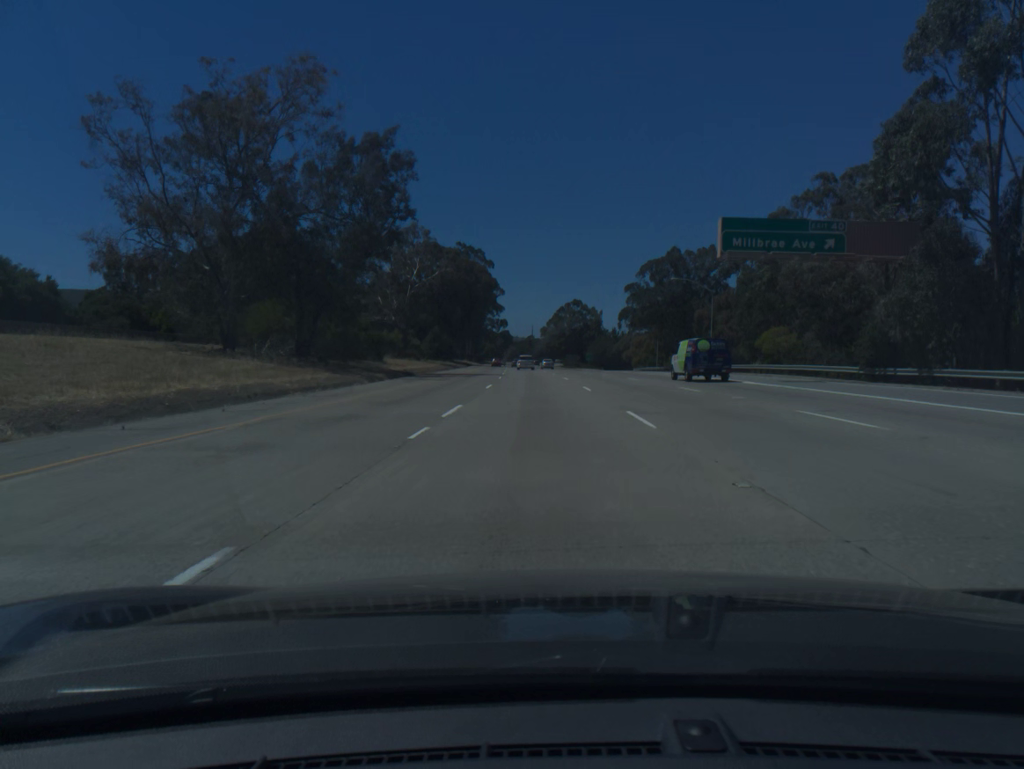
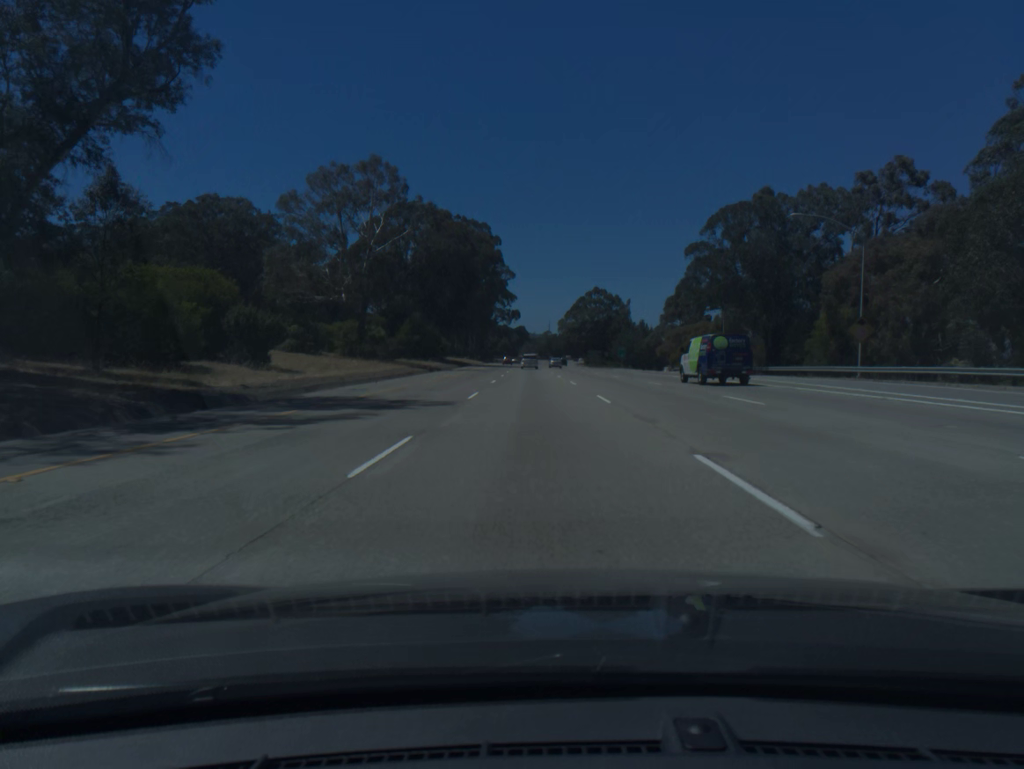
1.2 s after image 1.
(-0.4, +36.9) m; -1°
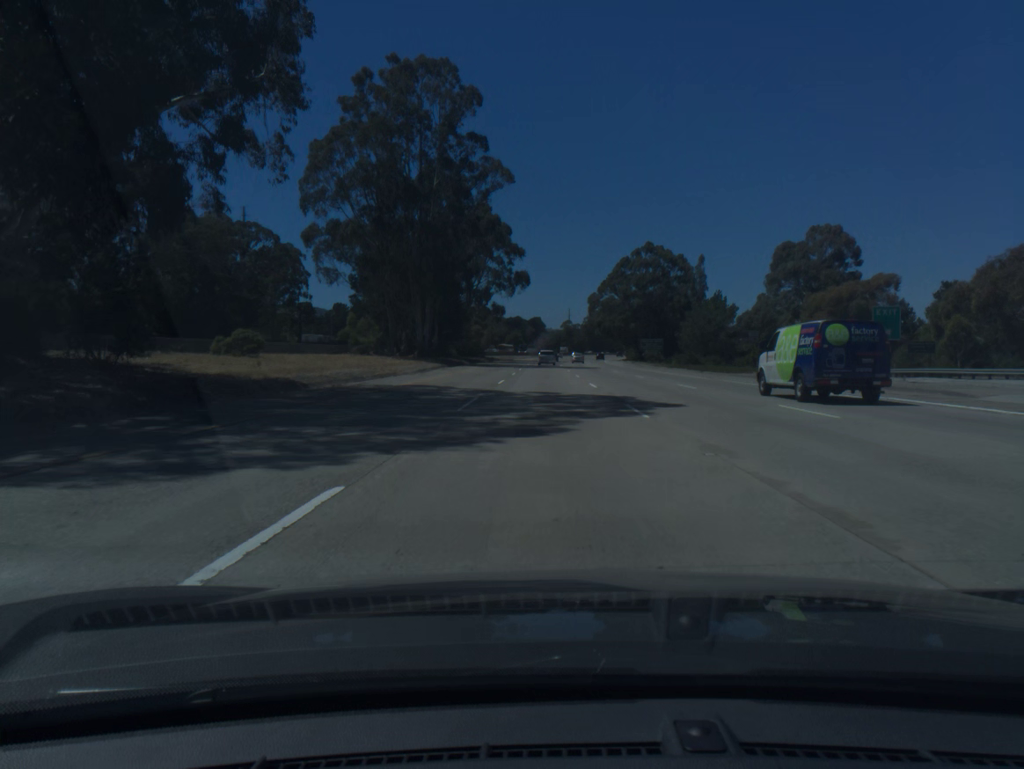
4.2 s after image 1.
(-2.0, +92.5) m; -1°
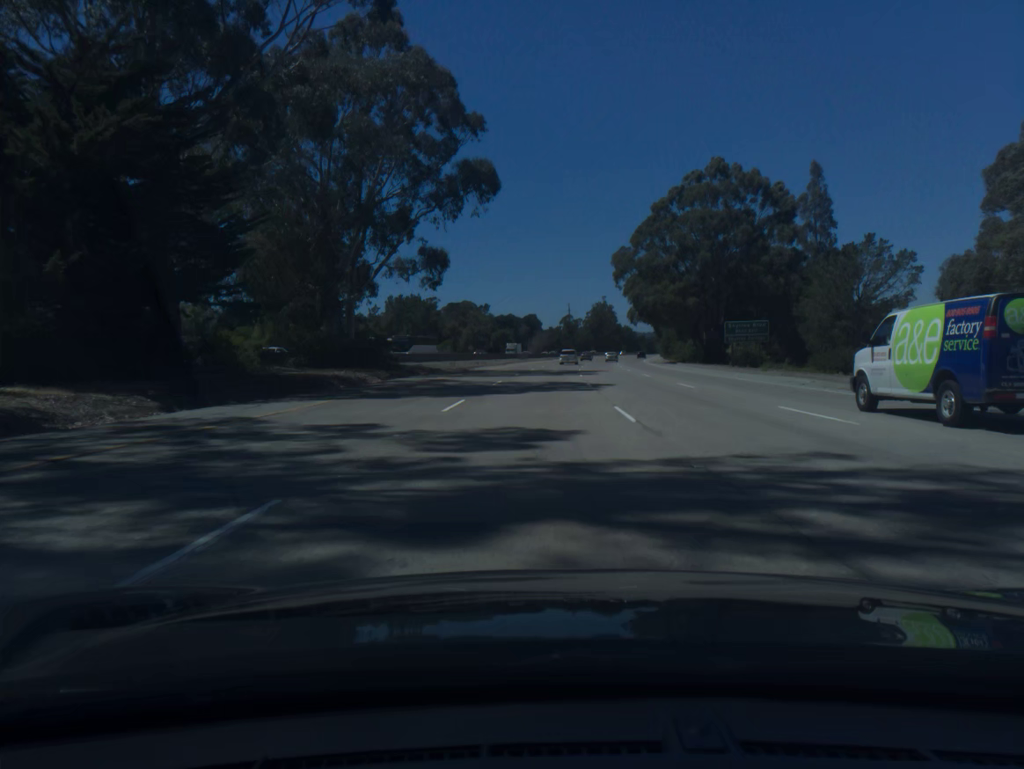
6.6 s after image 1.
(+0.2, +73.8) m; 0°
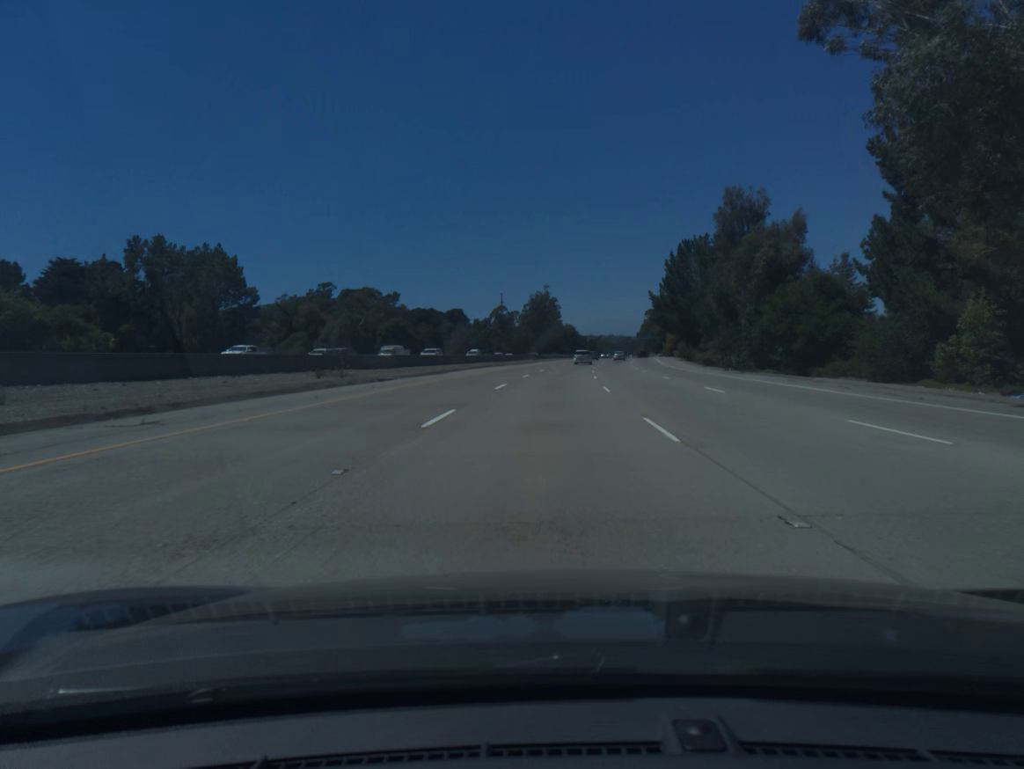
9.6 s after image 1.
(+2.7, +91.6) m; +5°
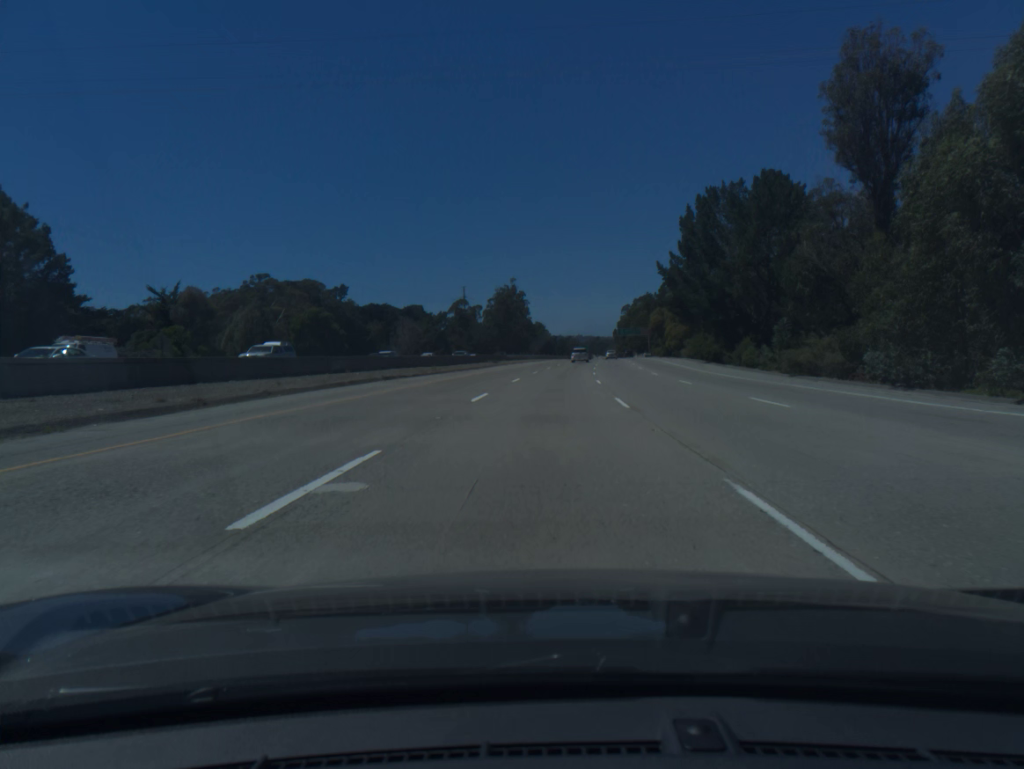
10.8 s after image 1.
(+0.7, +36.6) m; +2°
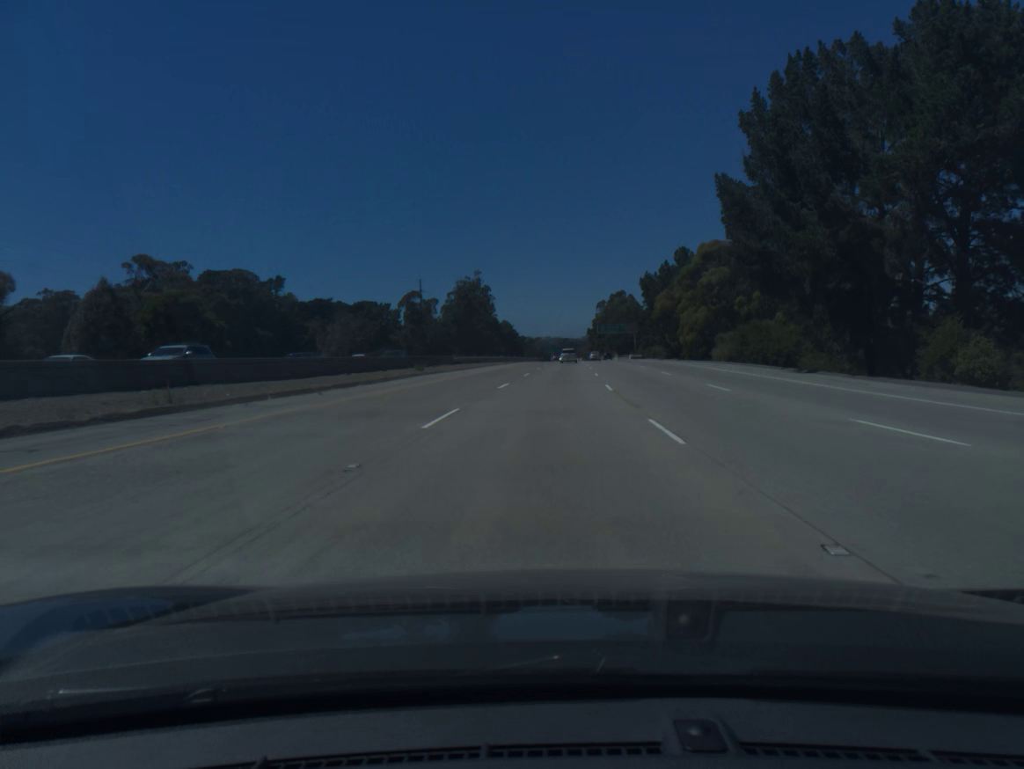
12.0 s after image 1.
(+0.7, +36.7) m; +2°
